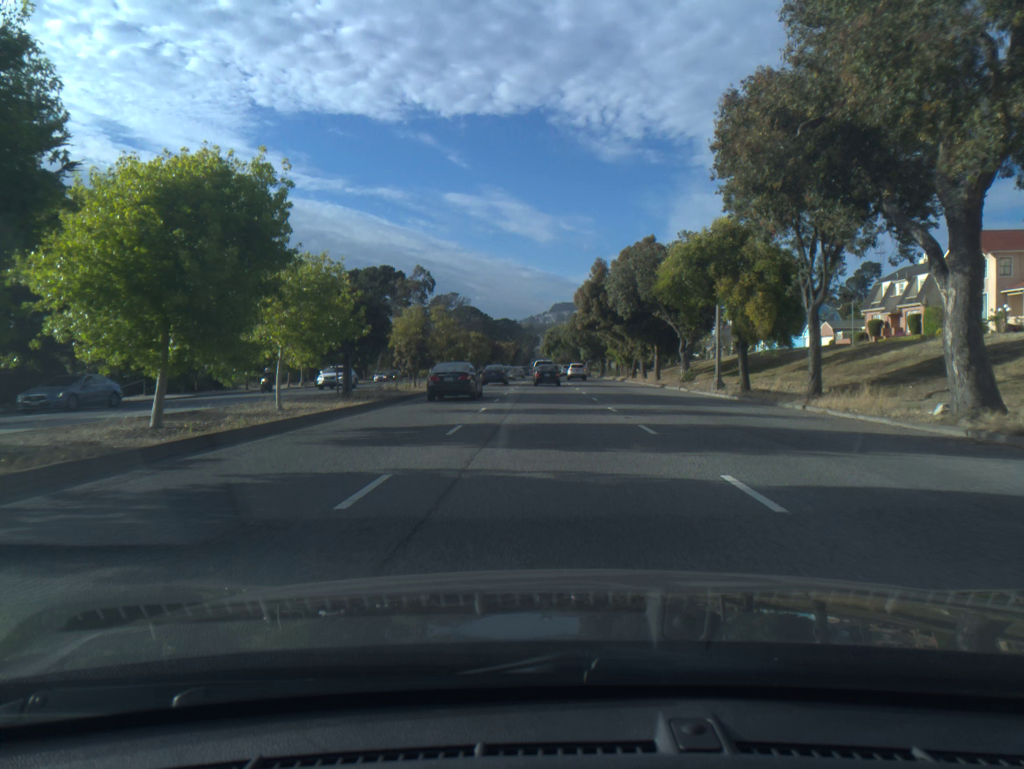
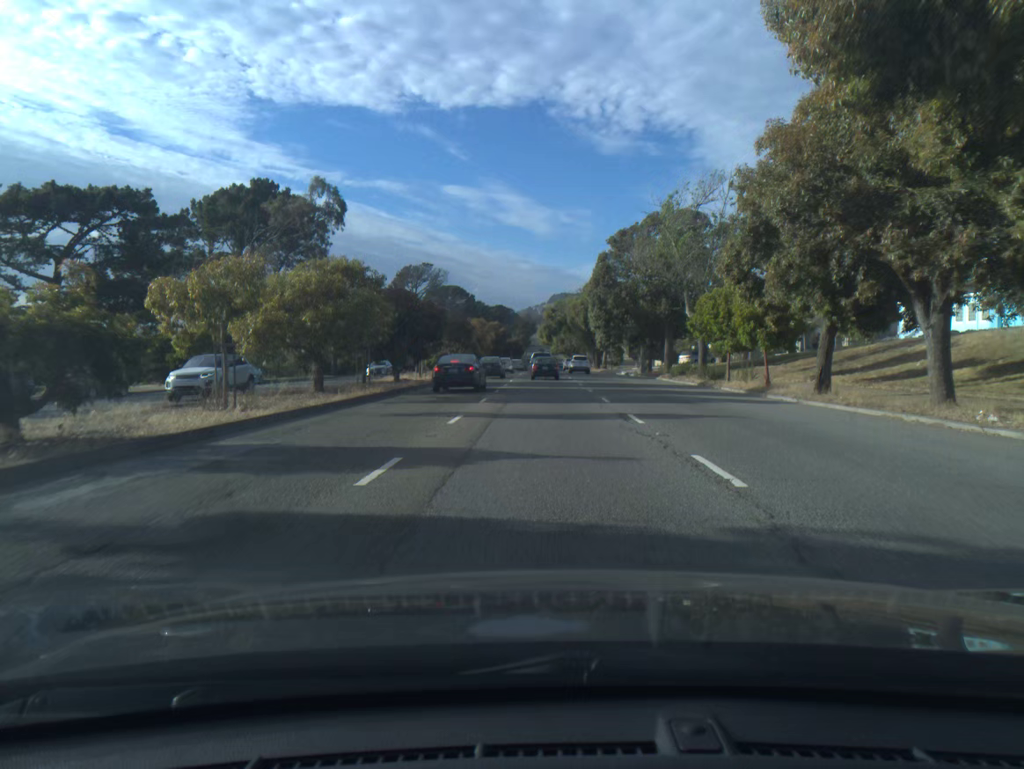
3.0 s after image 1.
(+0.1, +49.7) m; 0°
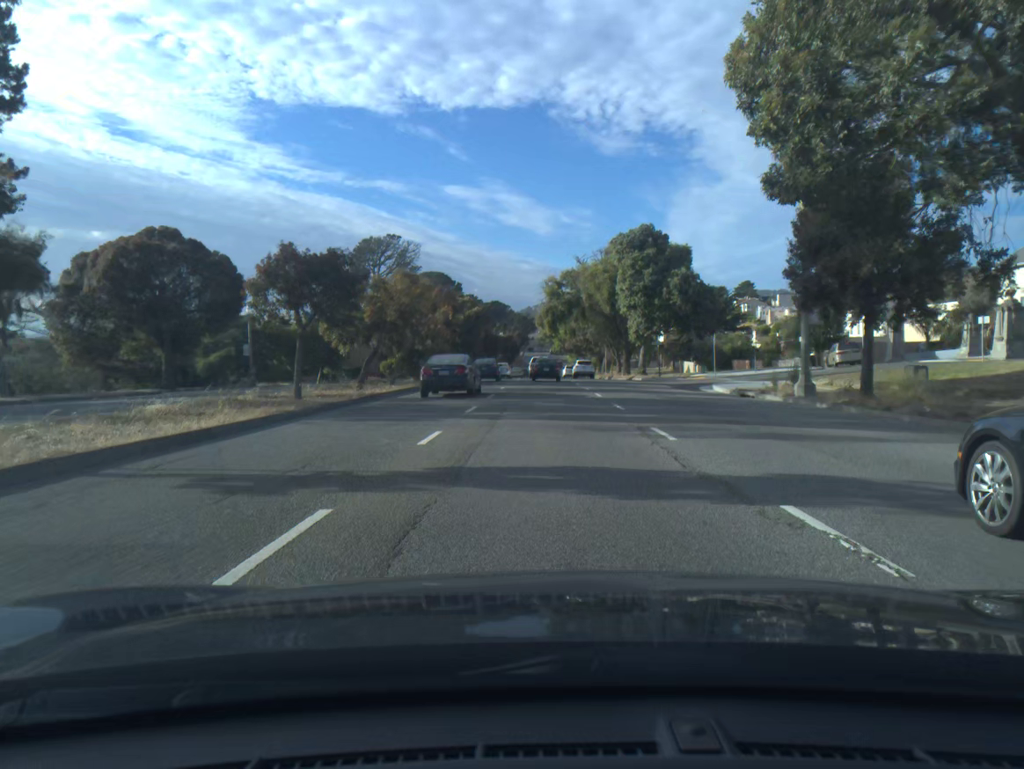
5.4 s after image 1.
(0.0, +40.4) m; 0°
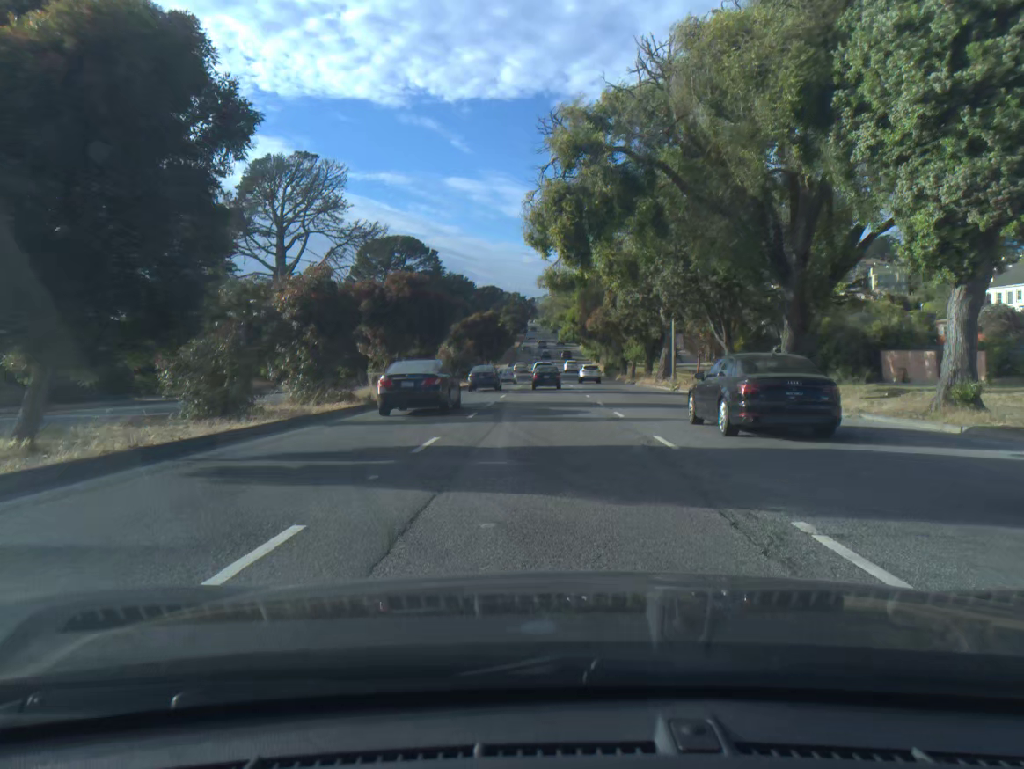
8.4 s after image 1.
(+0.1, +51.0) m; 0°
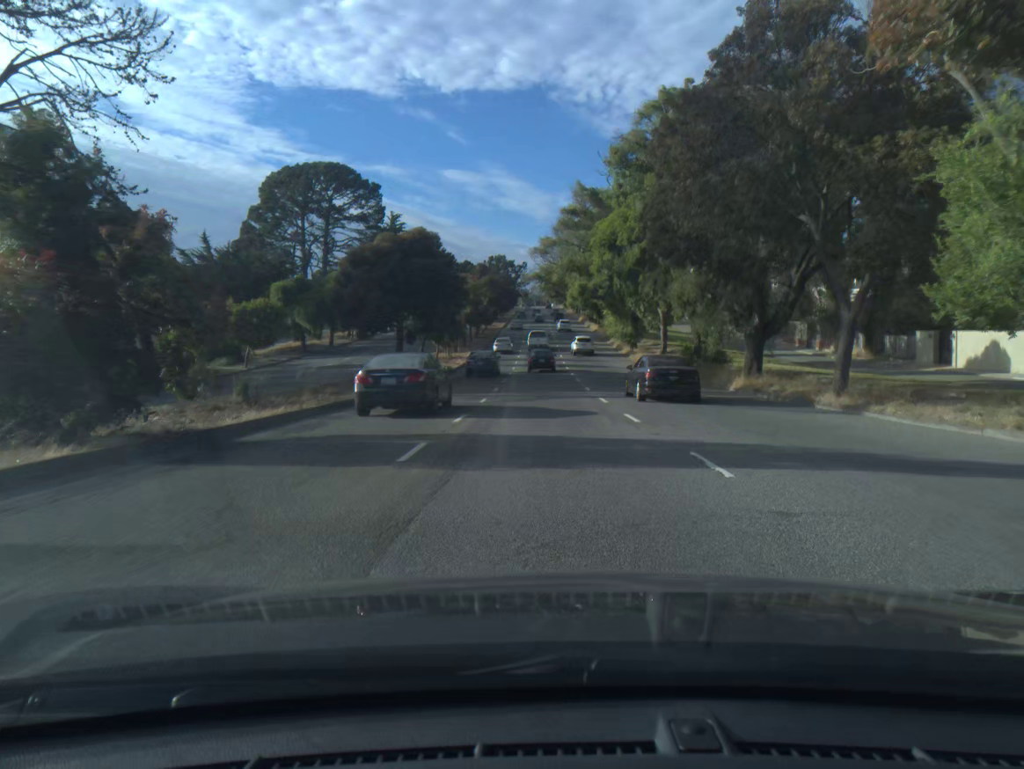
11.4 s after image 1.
(0.0, +52.9) m; 0°
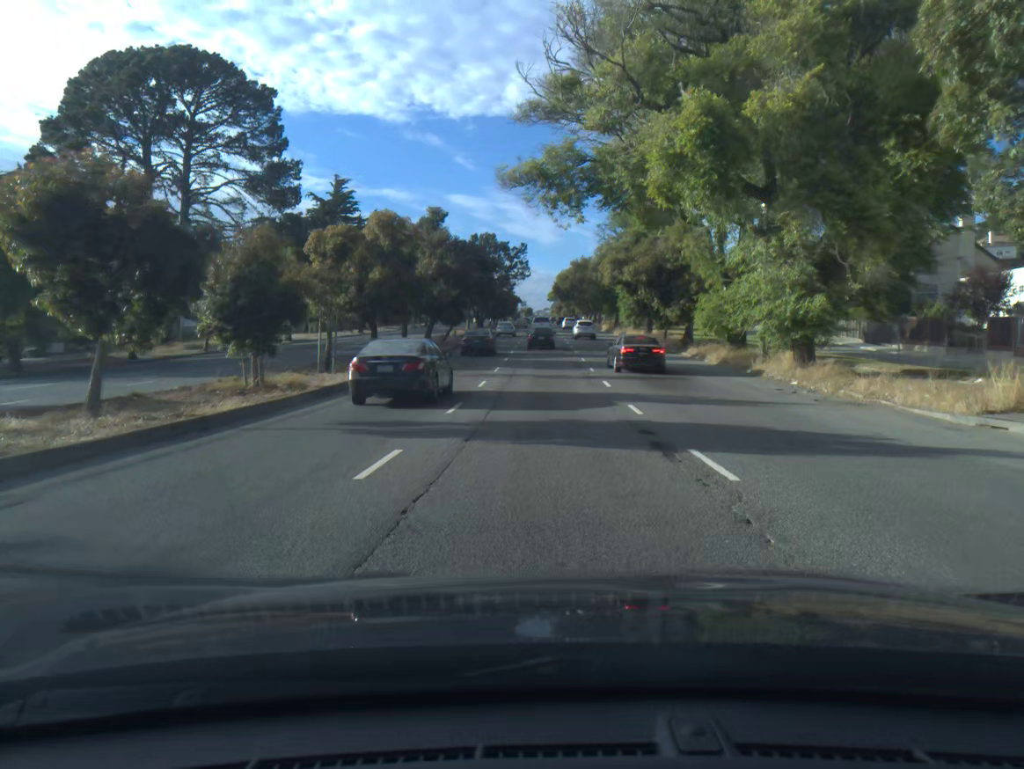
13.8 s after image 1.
(-0.1, +44.5) m; 0°
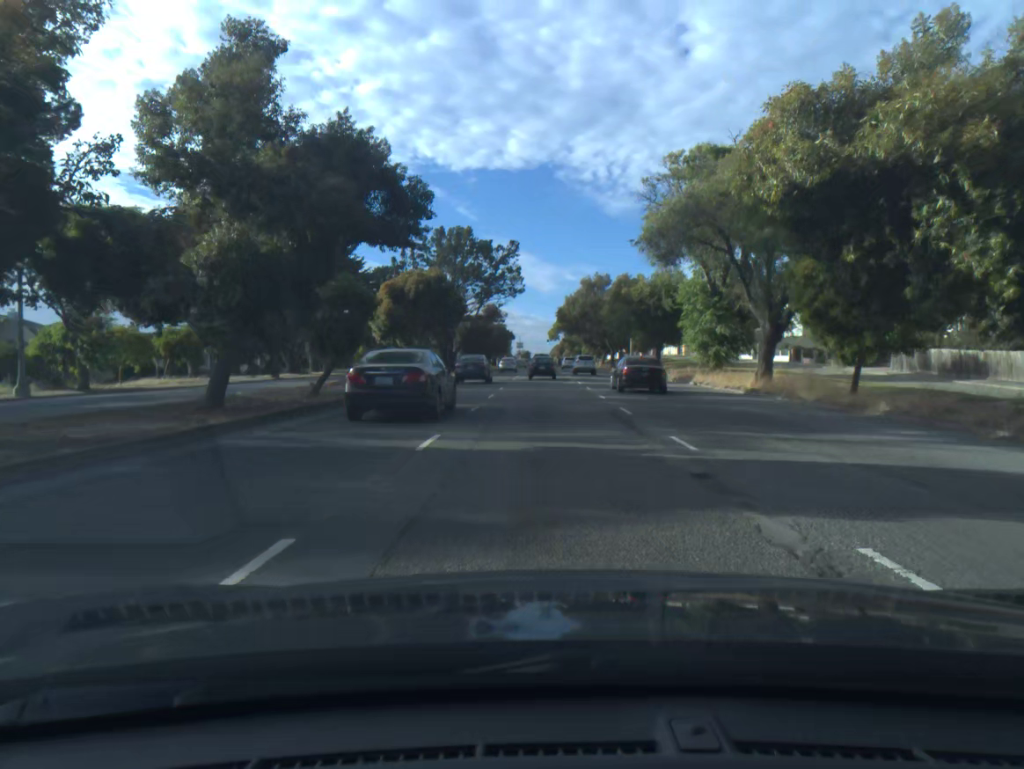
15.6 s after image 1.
(0.0, +33.5) m; 0°
